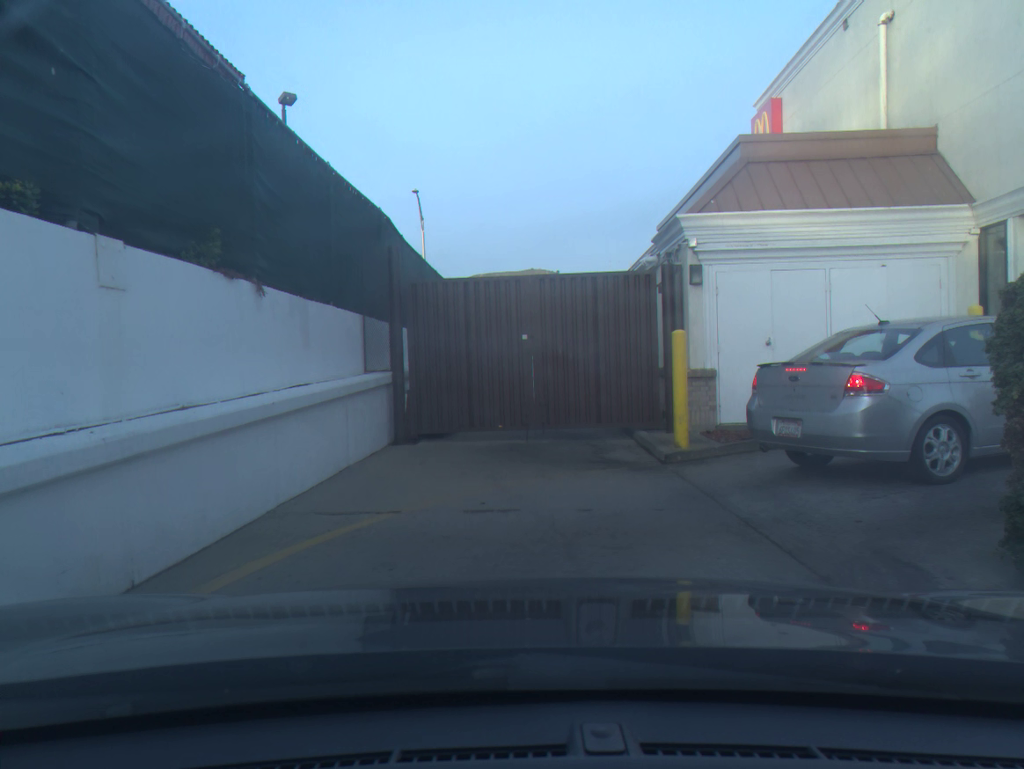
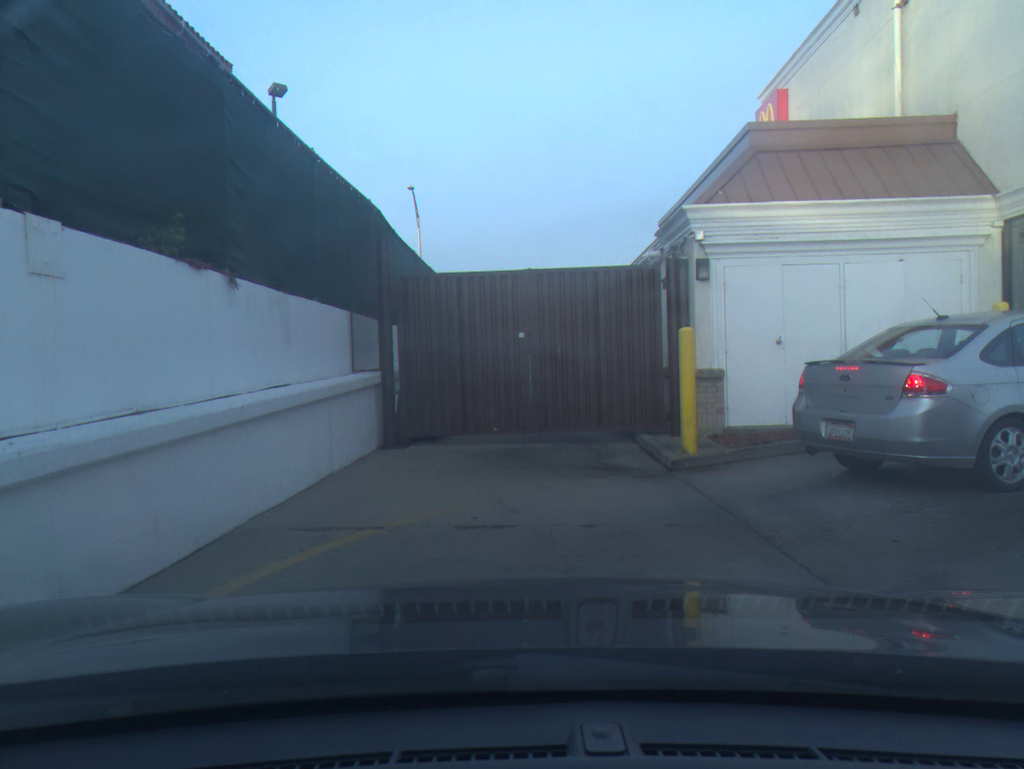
(0.0, +0.6) m; 0°
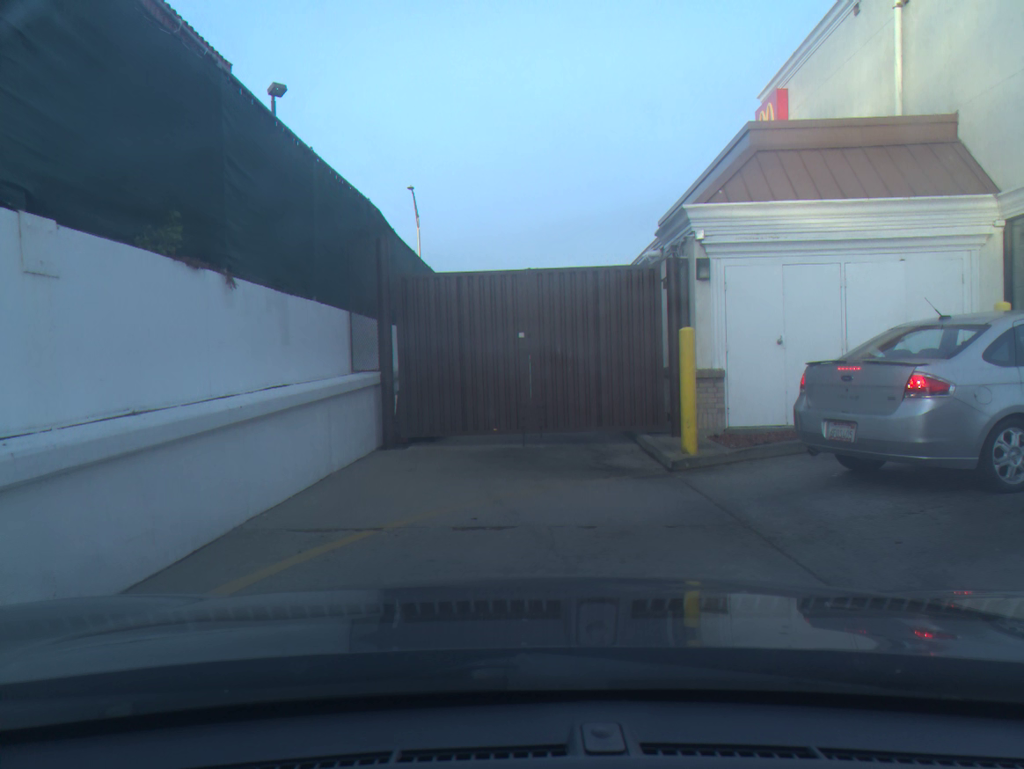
(0.0, 0.0) m; 0°
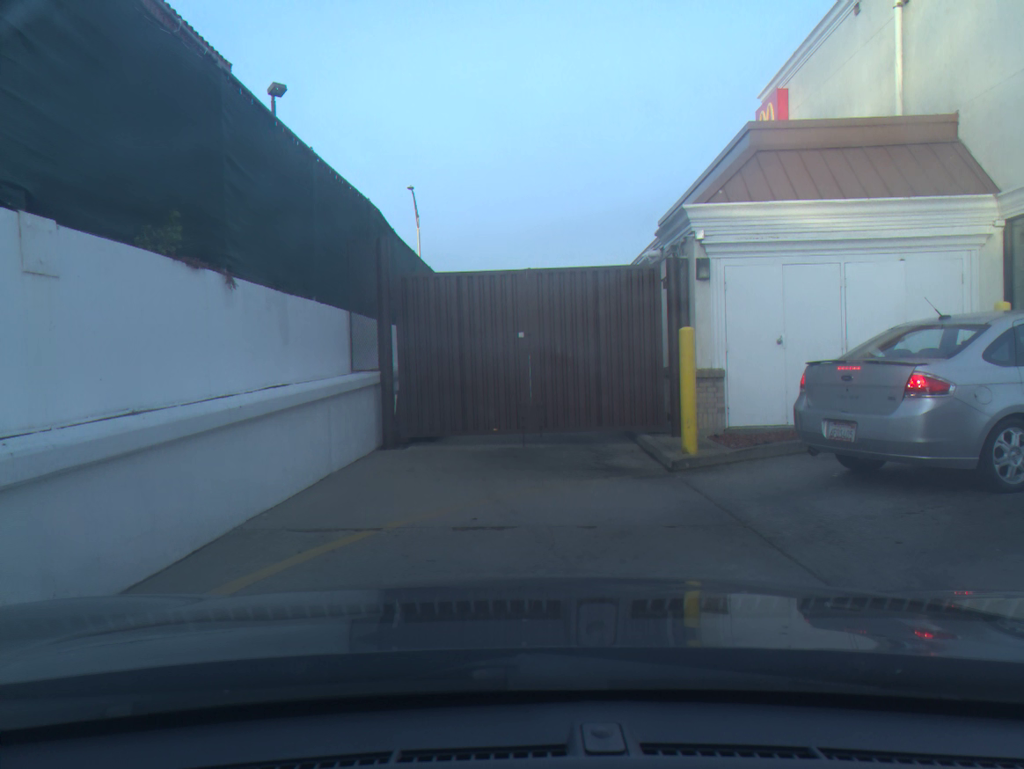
(0.0, 0.0) m; 0°
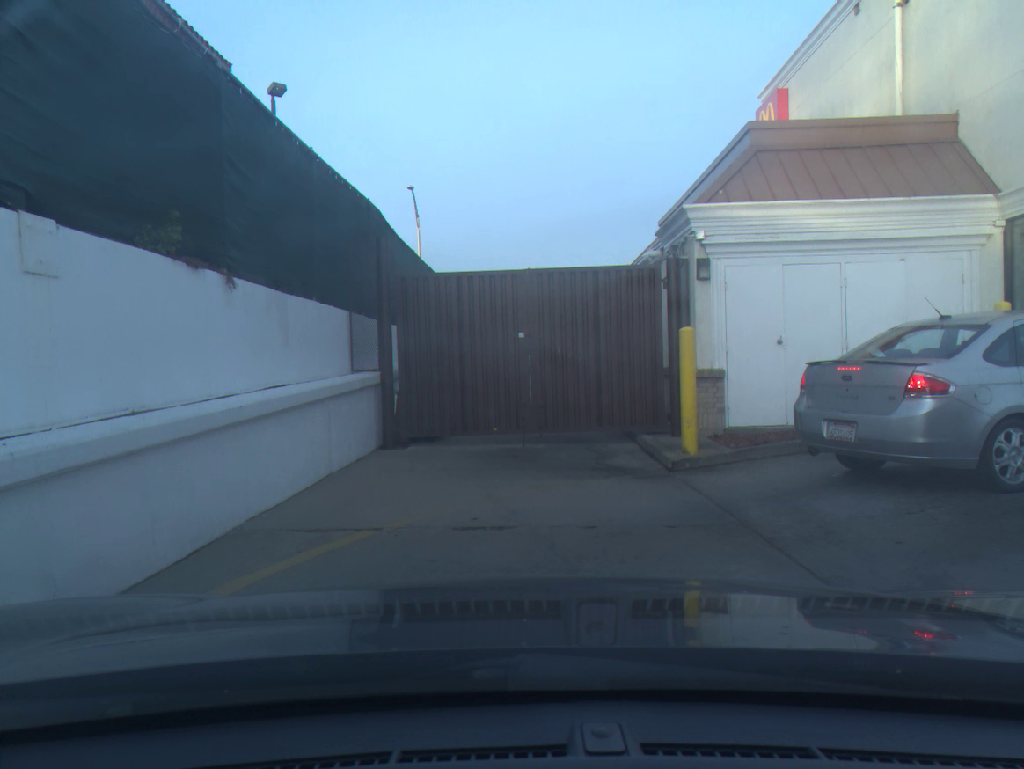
(0.0, 0.0) m; 0°
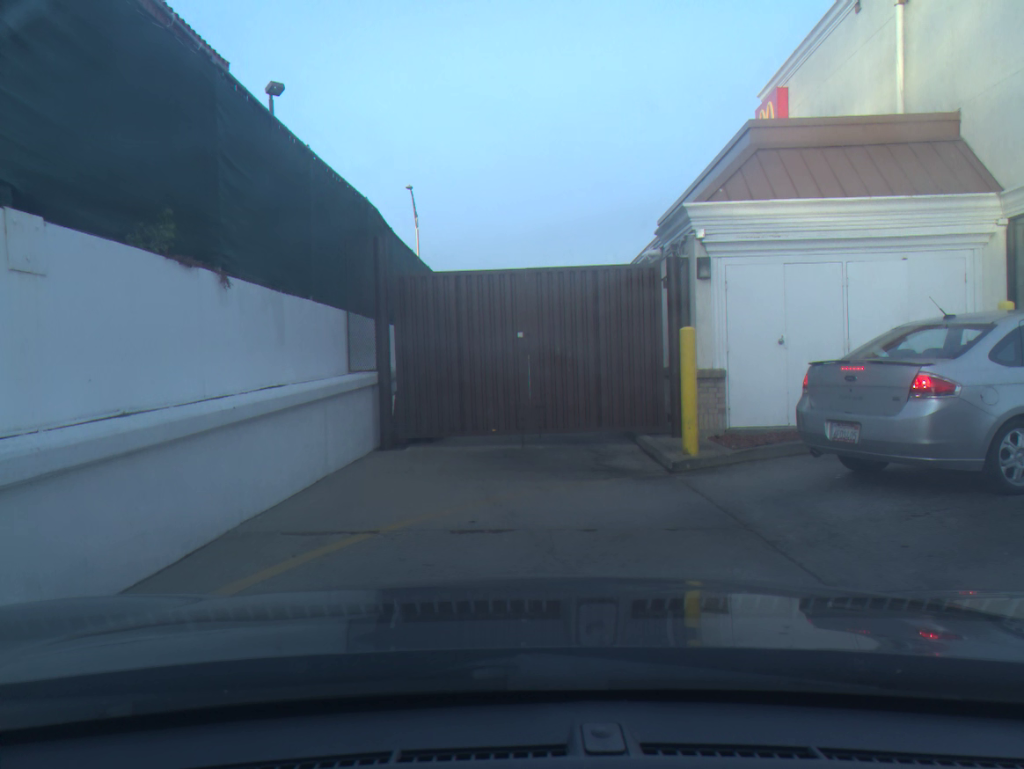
(0.0, +0.1) m; 0°
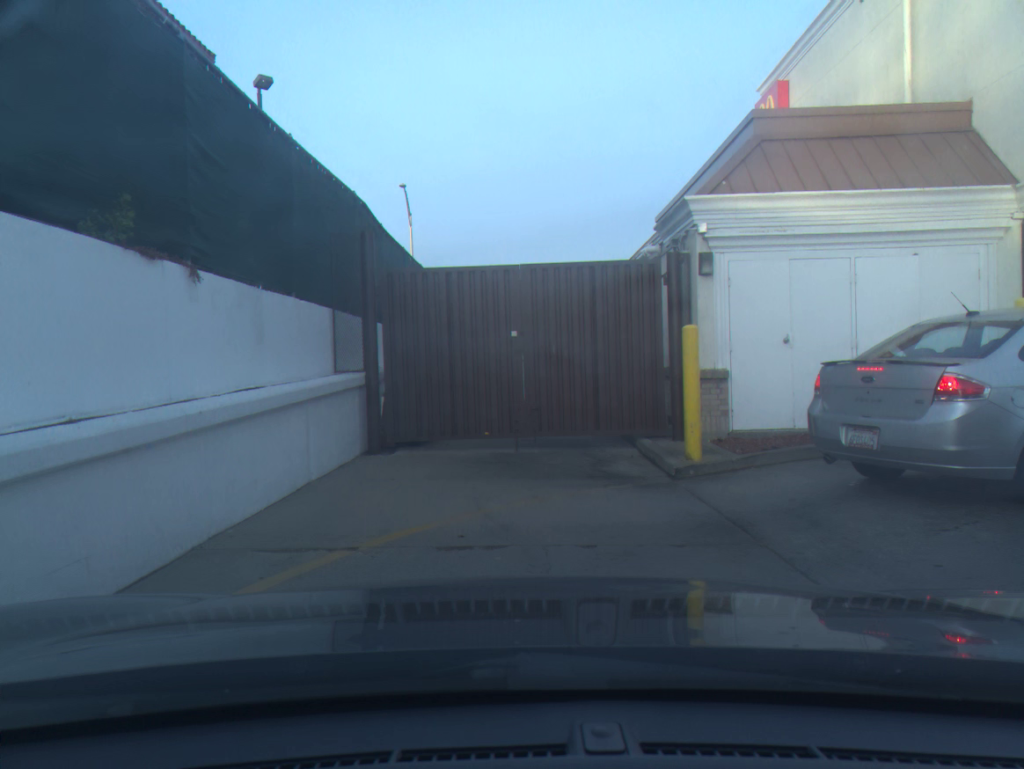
(0.0, +0.5) m; 0°
